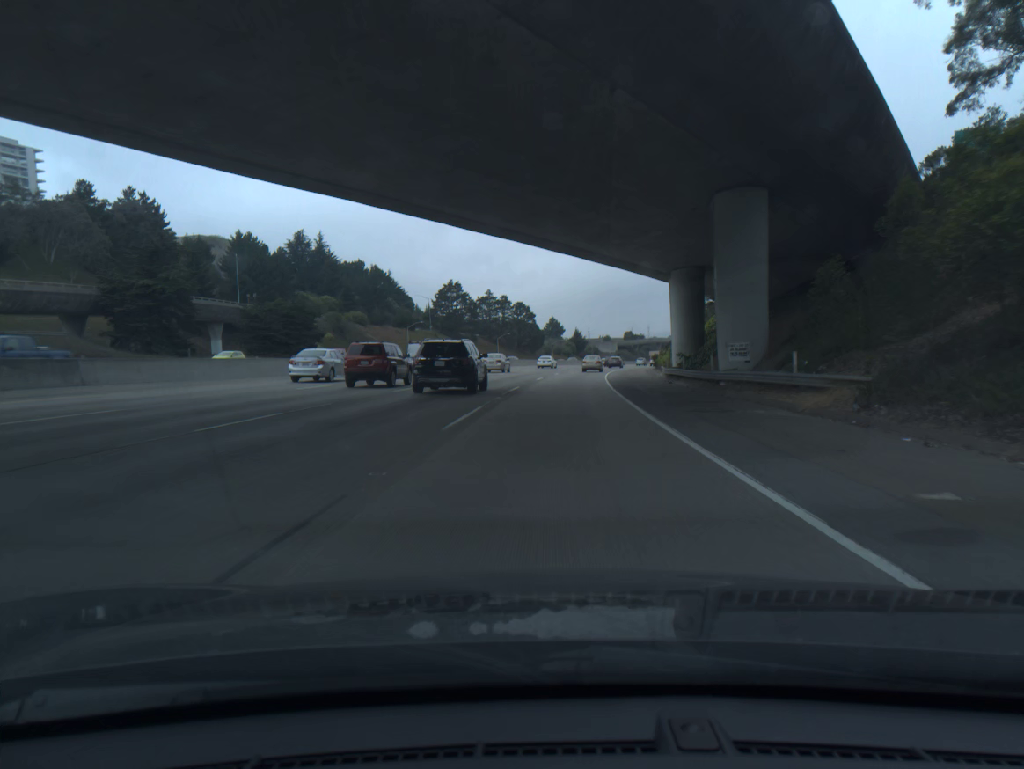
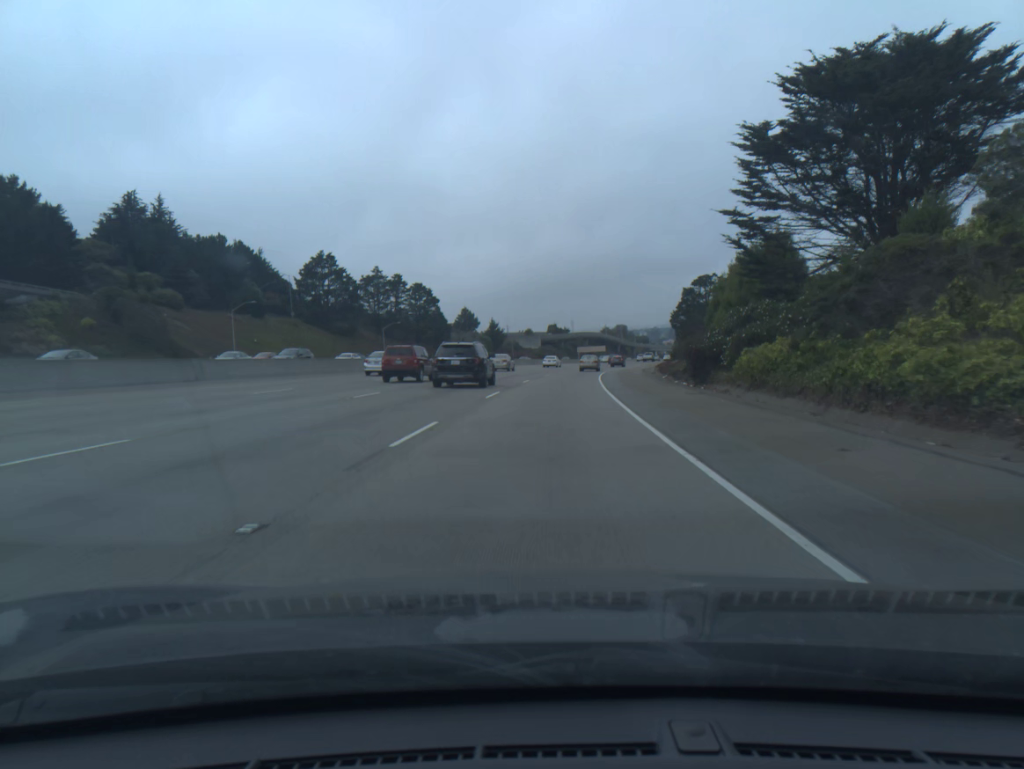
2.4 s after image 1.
(+3.3, +60.1) m; +6°
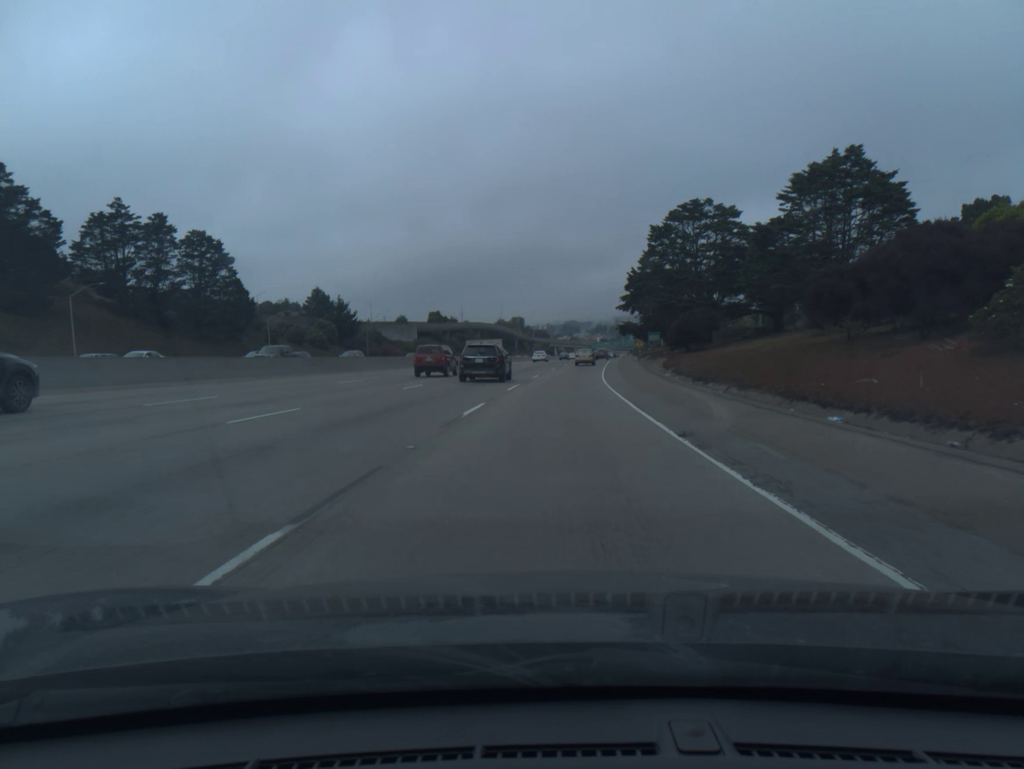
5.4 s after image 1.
(+4.9, +78.0) m; +8°
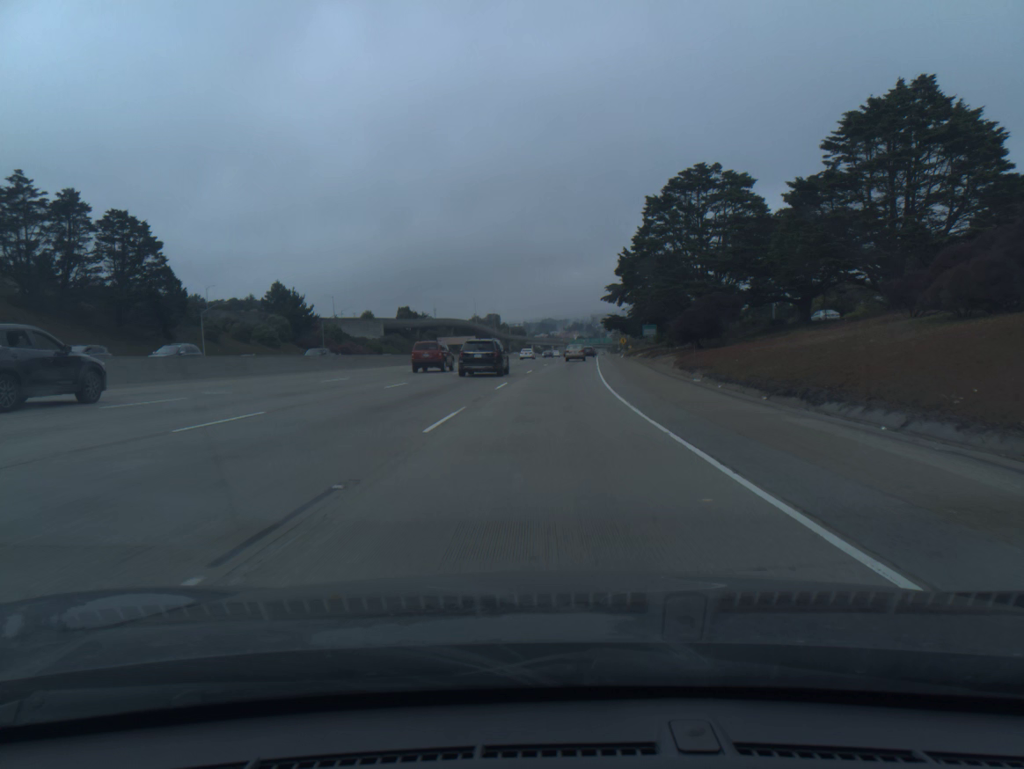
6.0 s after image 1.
(+0.2, +15.8) m; +2°
